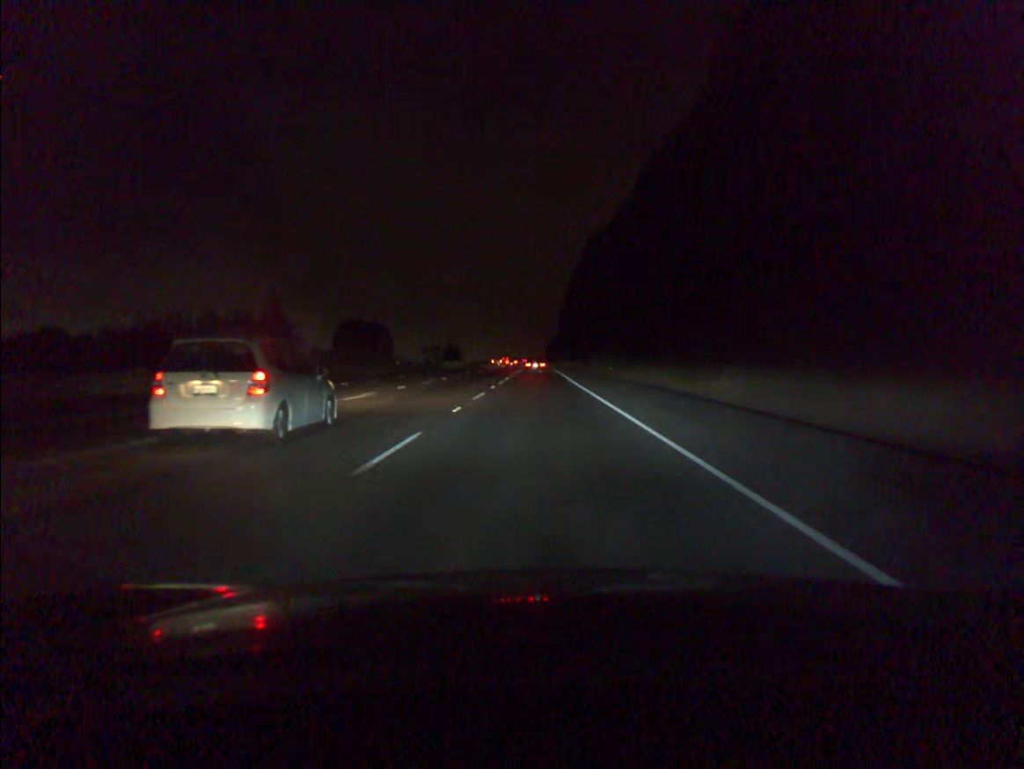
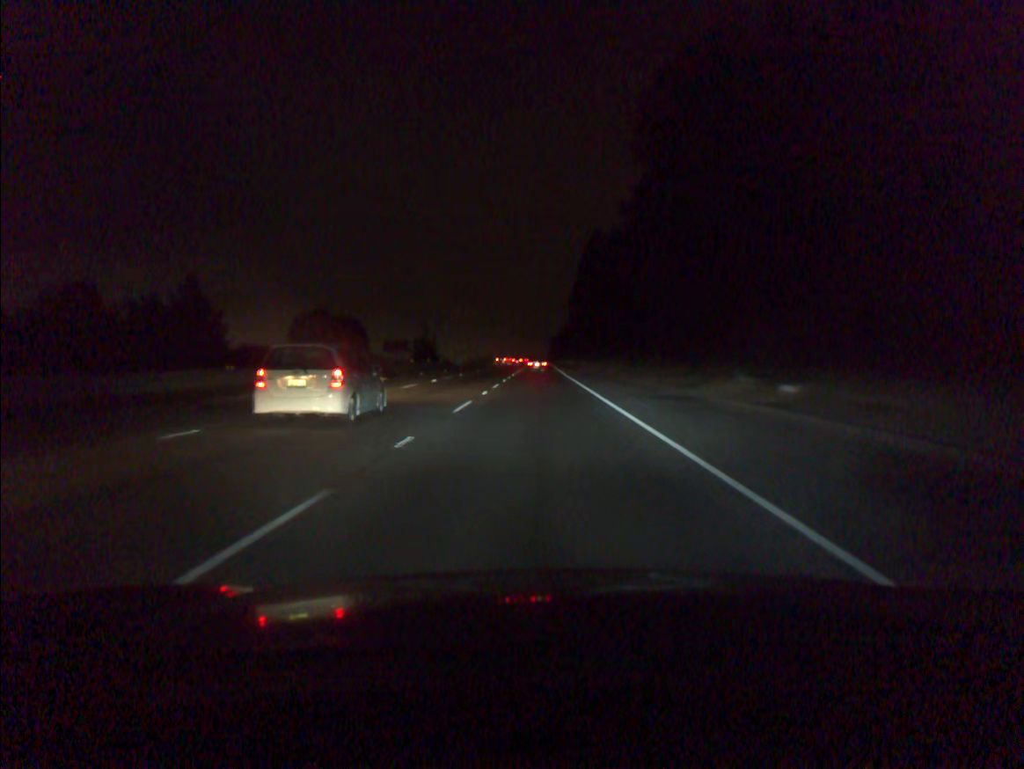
(-0.1, +49.7) m; 0°
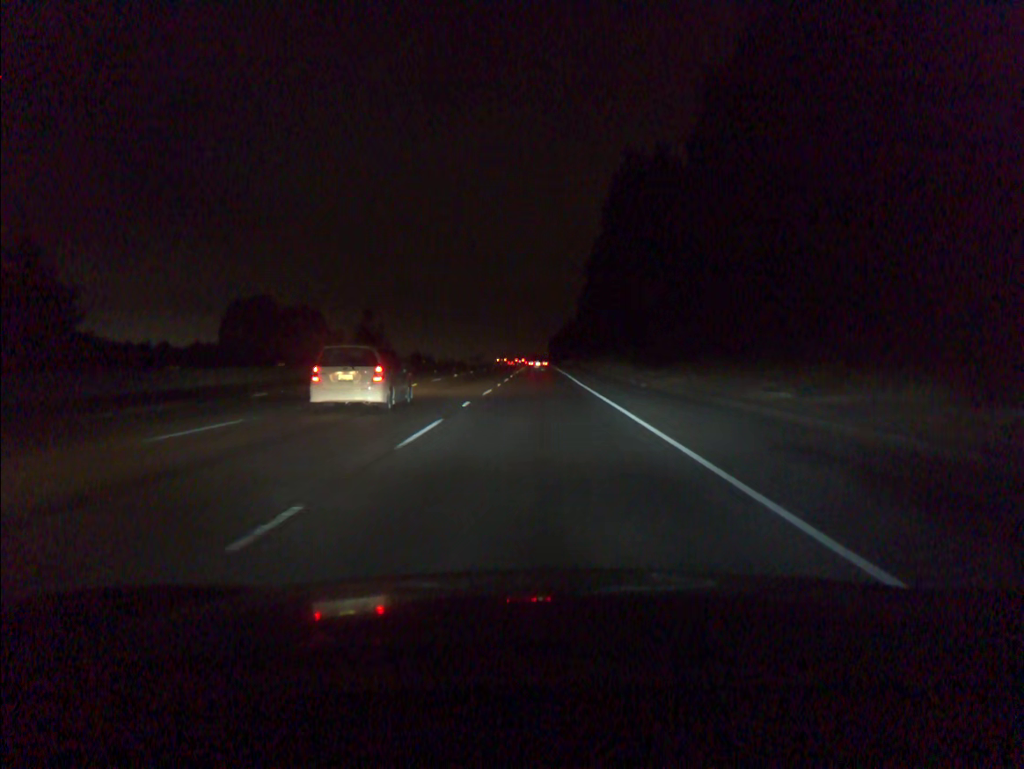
(0.0, +50.2) m; 0°
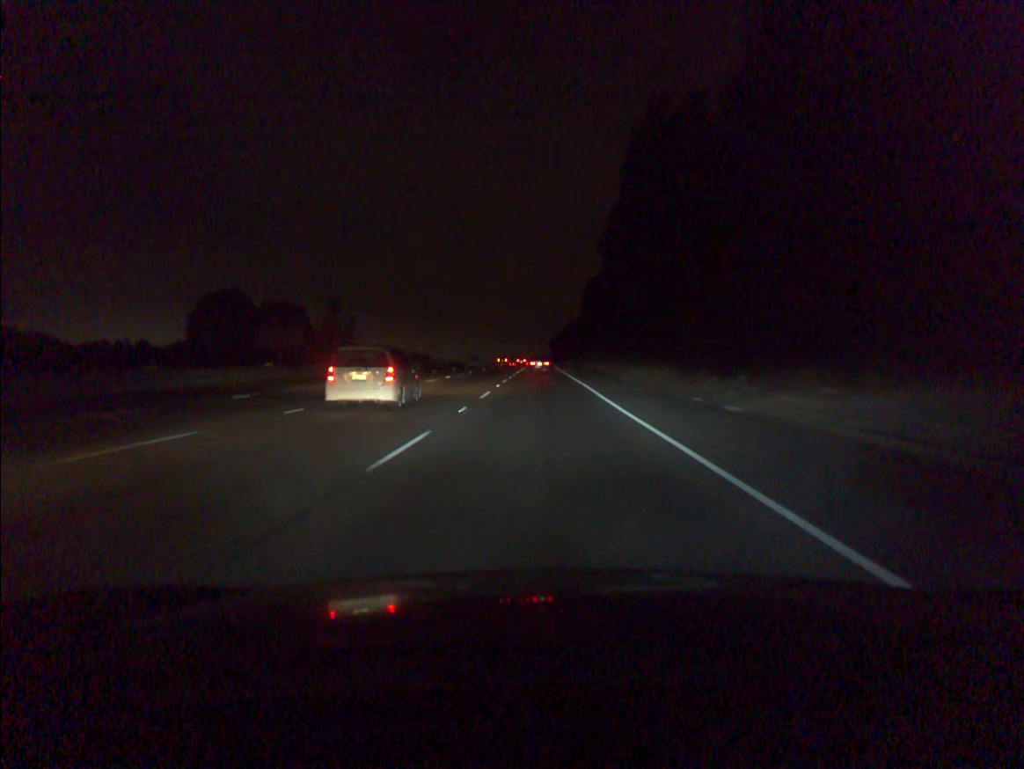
(0.0, +16.8) m; 0°
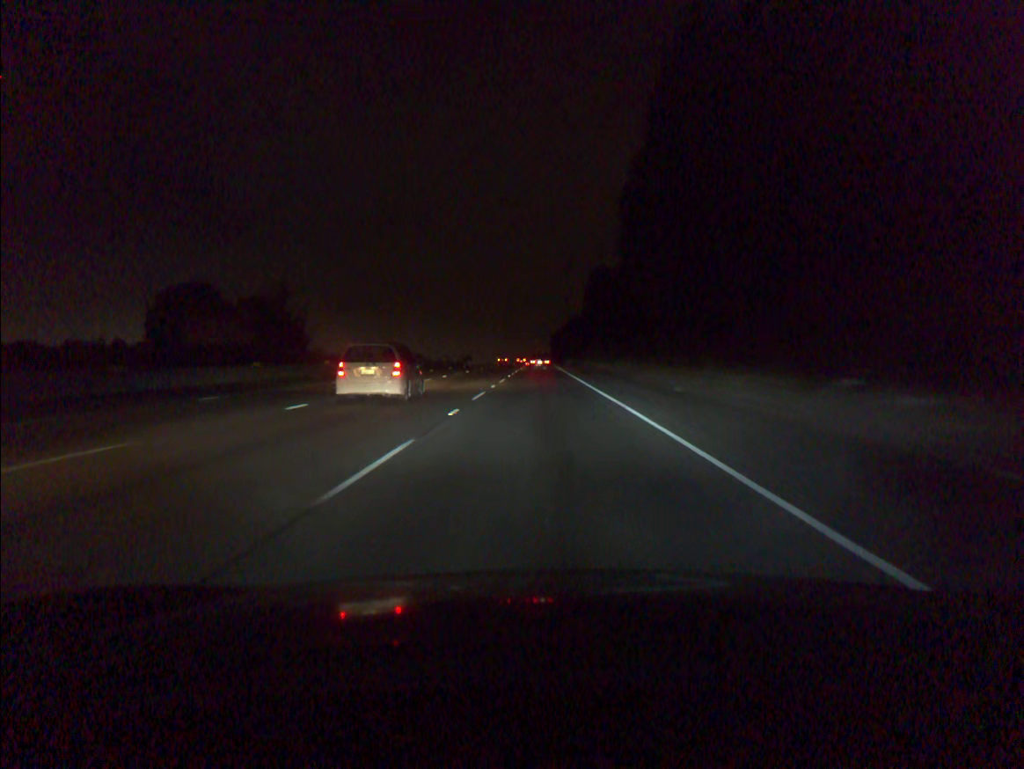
(0.0, +16.8) m; 0°
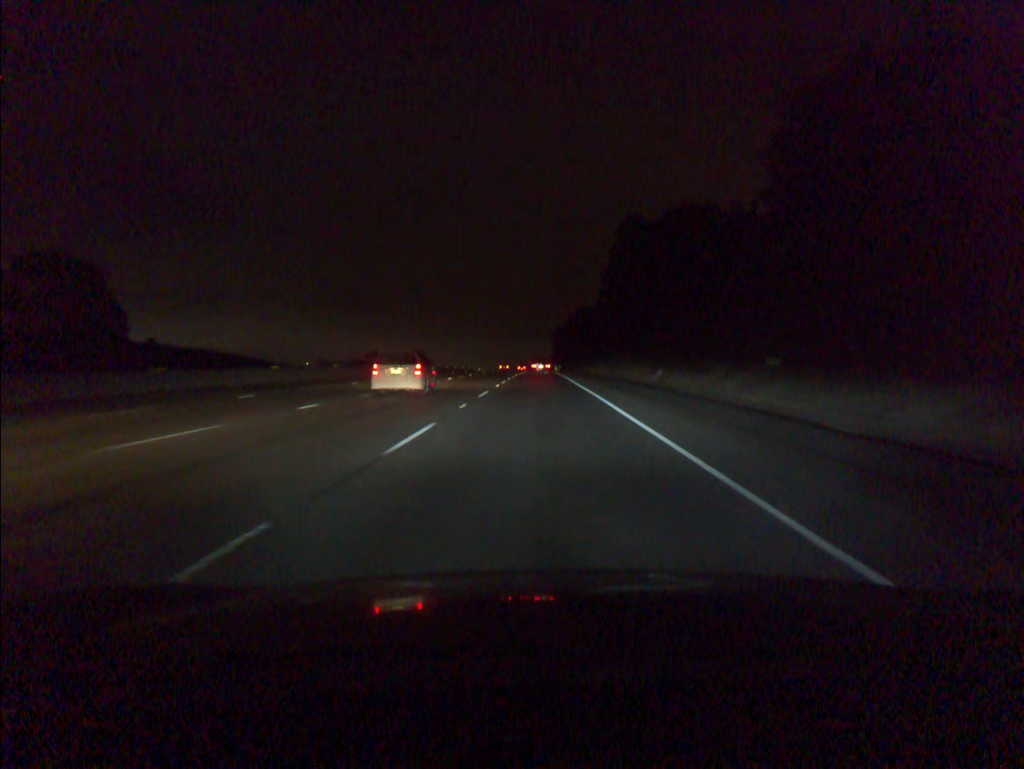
(+0.1, +84.3) m; 0°
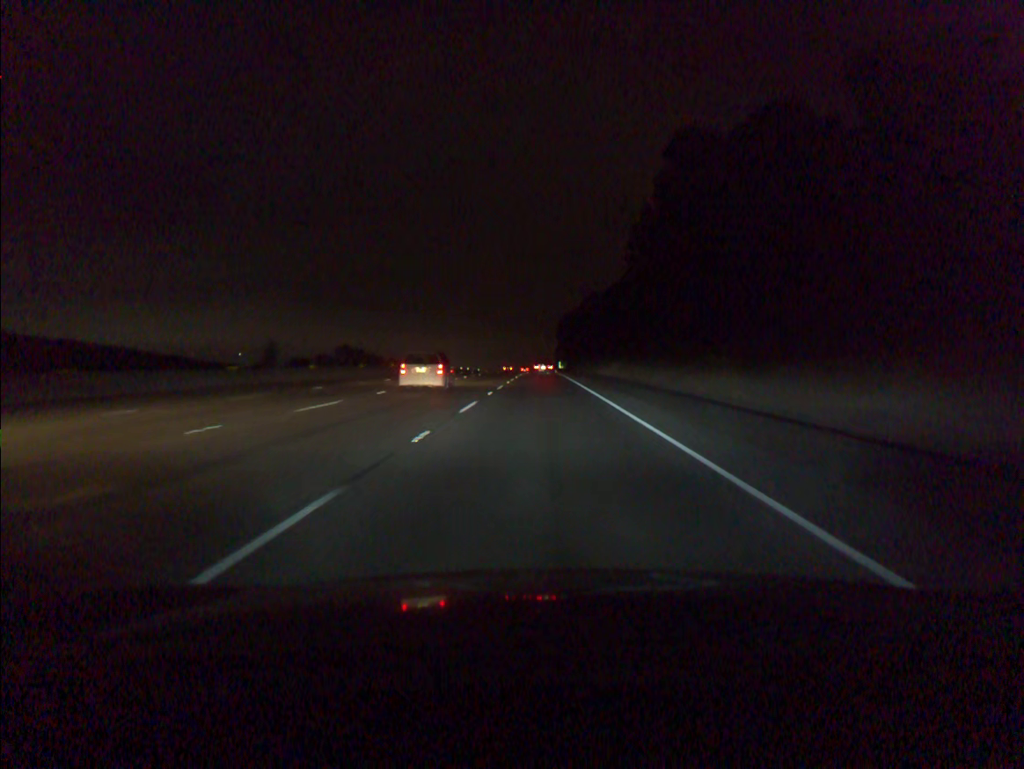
(0.0, +50.9) m; 0°
